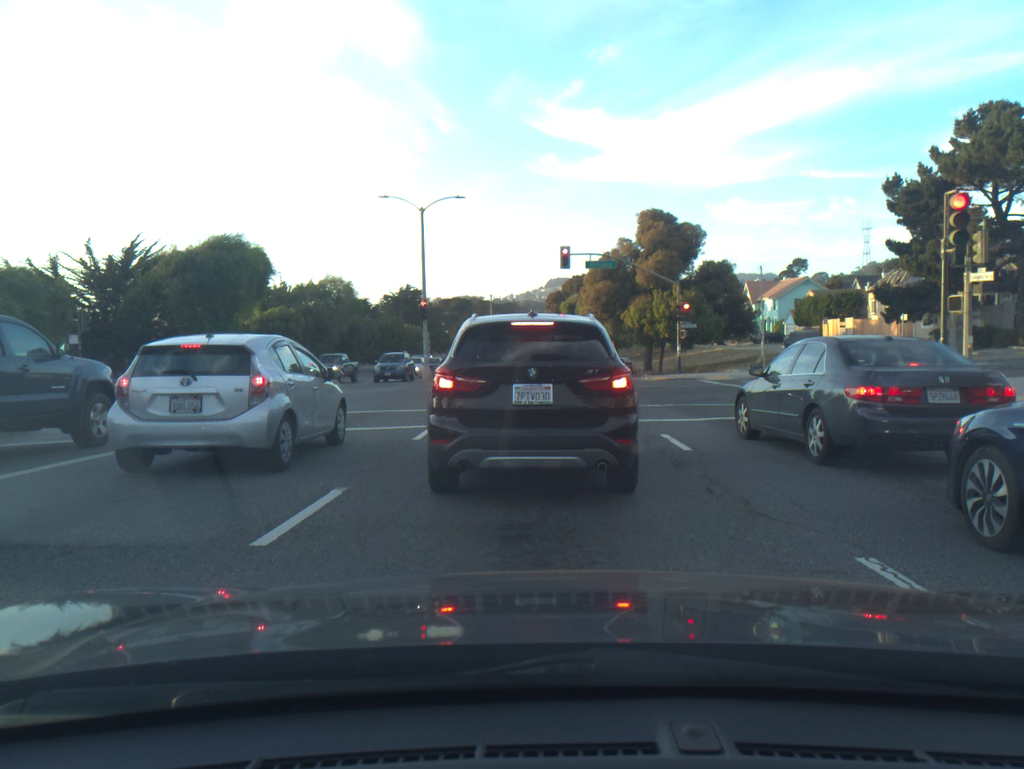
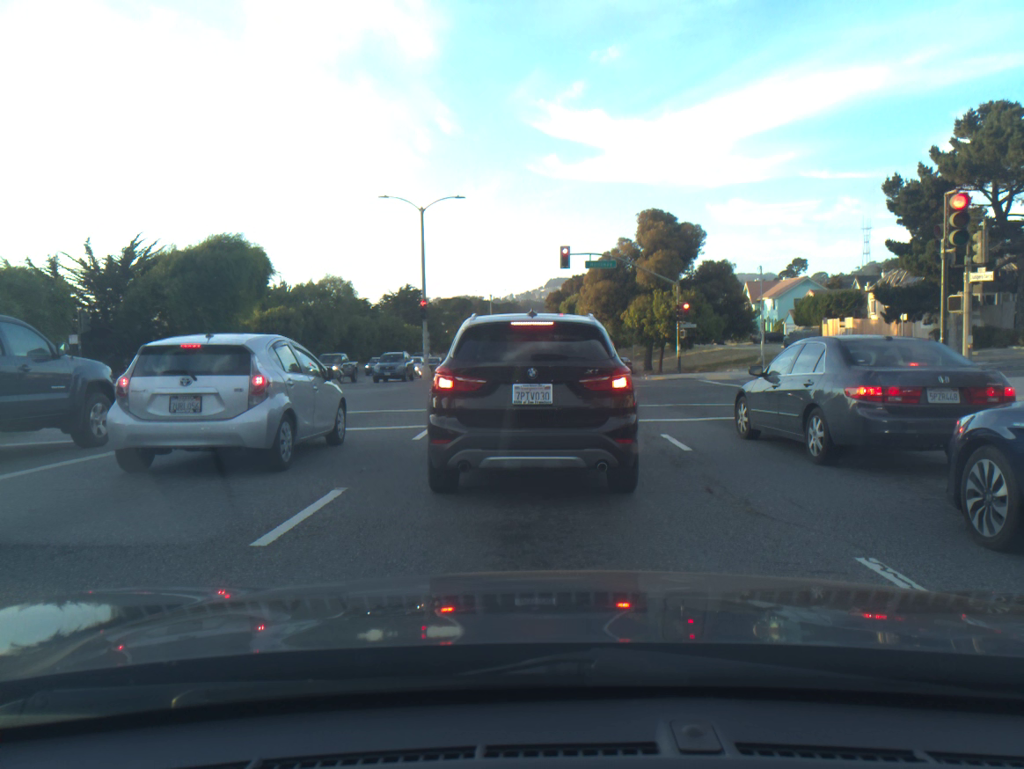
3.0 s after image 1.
(0.0, 0.0) m; 0°
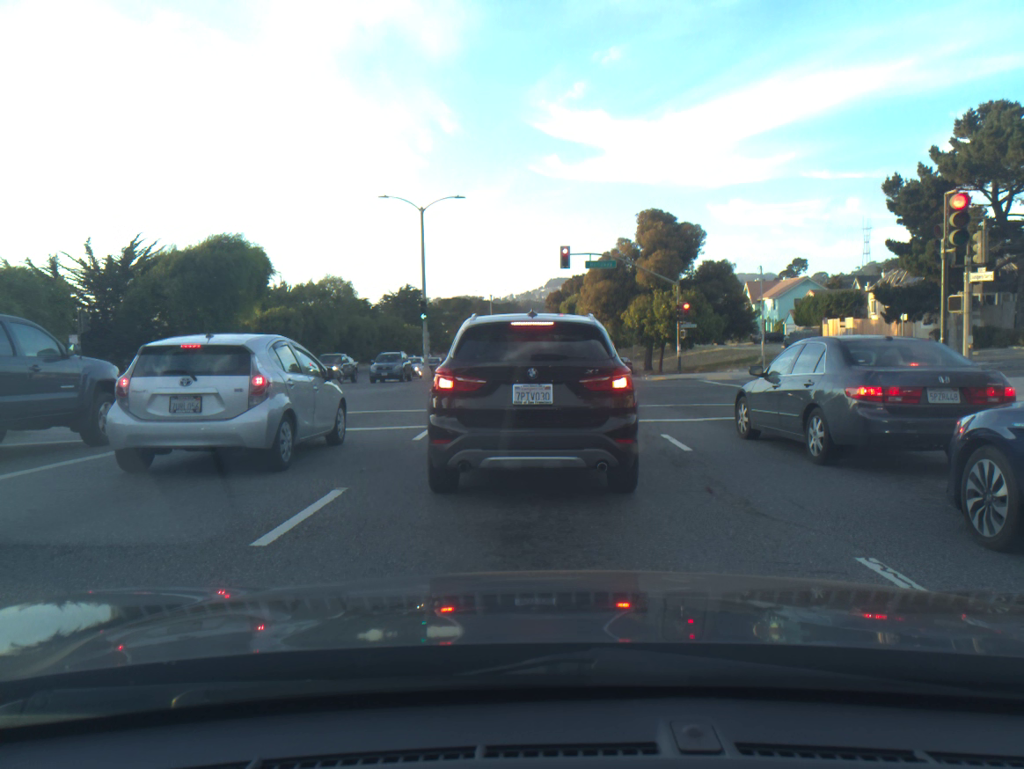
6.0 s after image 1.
(0.0, 0.0) m; 0°
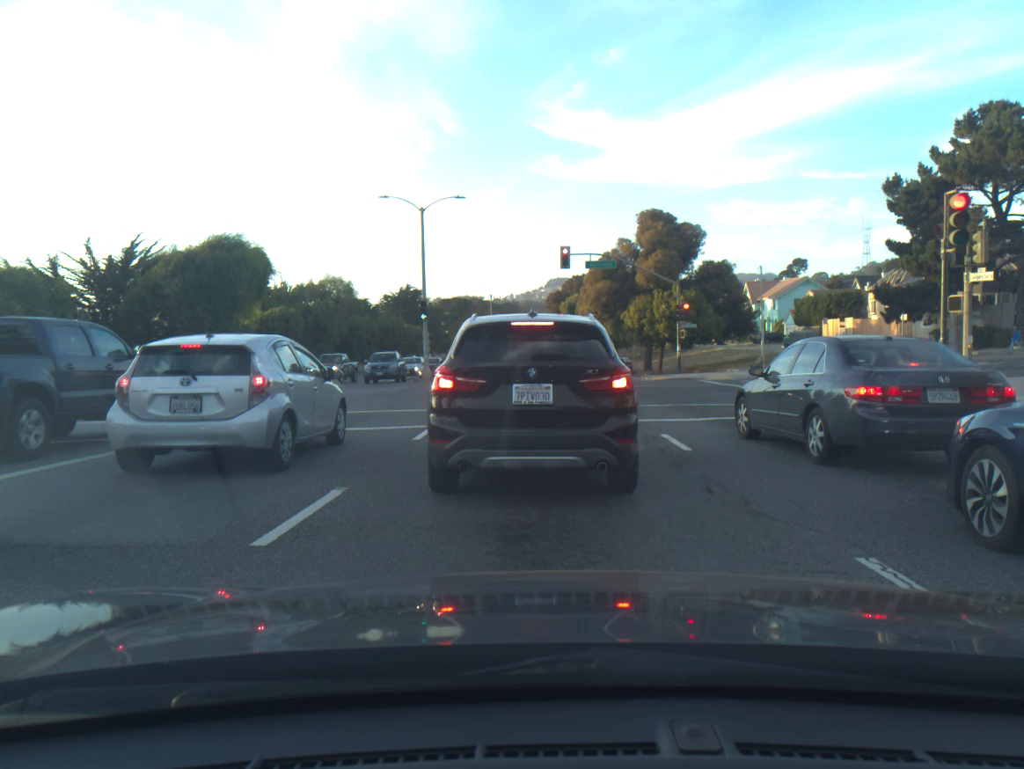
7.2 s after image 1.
(0.0, 0.0) m; 0°
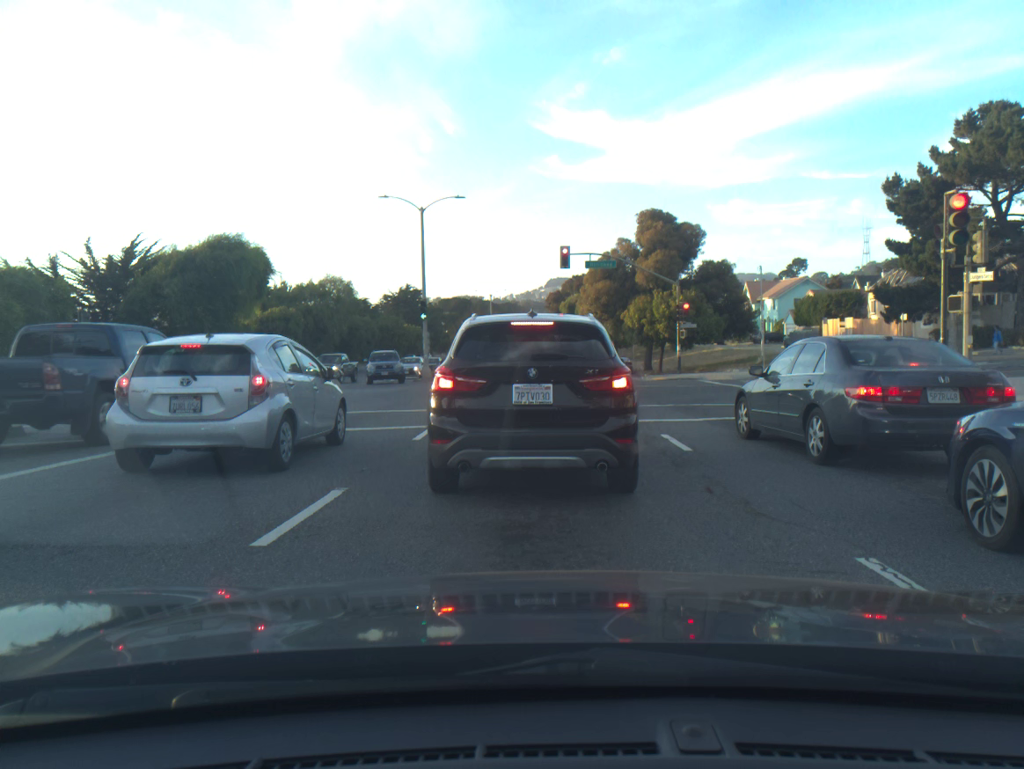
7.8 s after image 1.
(0.0, 0.0) m; 0°
